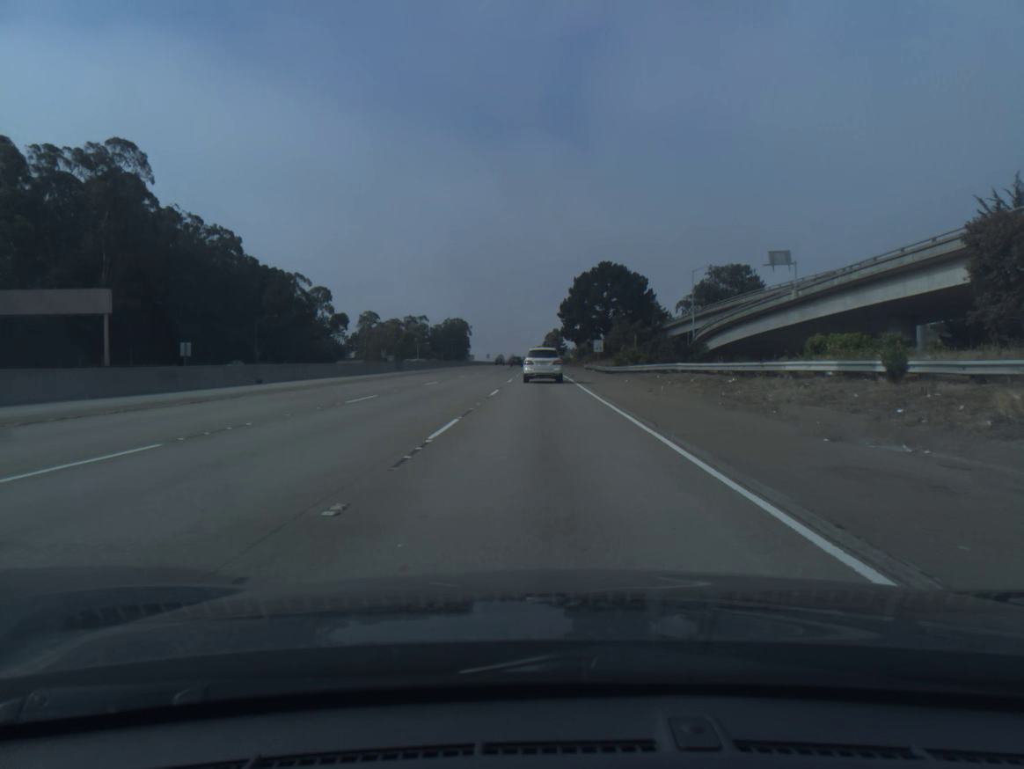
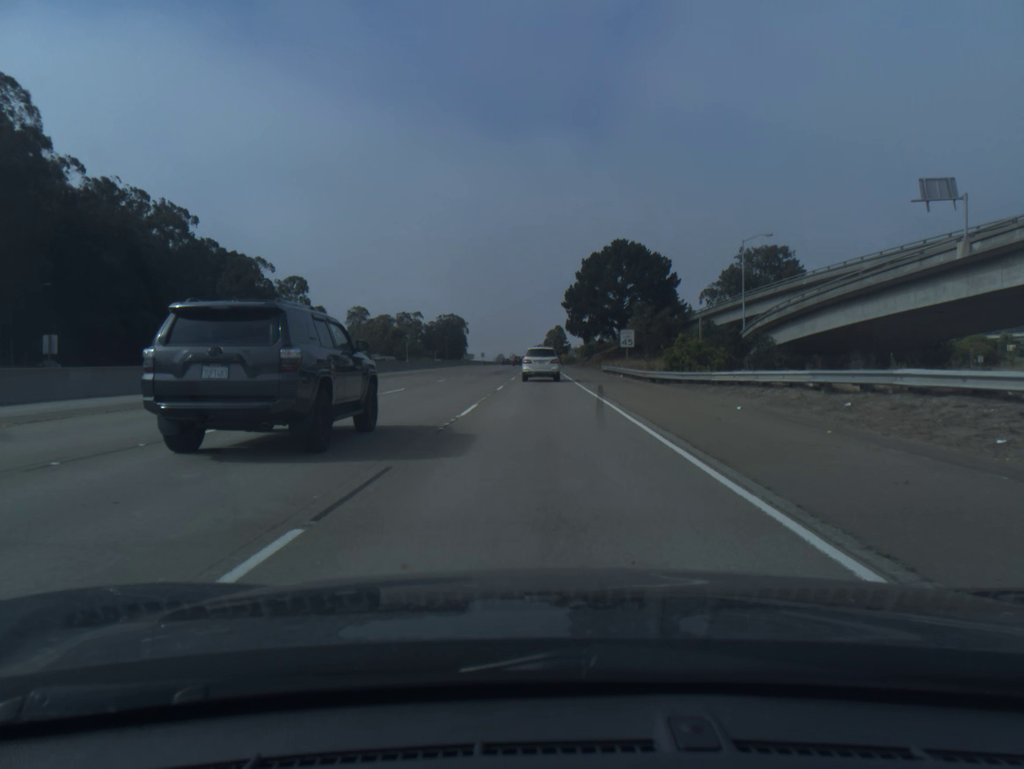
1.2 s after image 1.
(0.0, +24.8) m; 0°
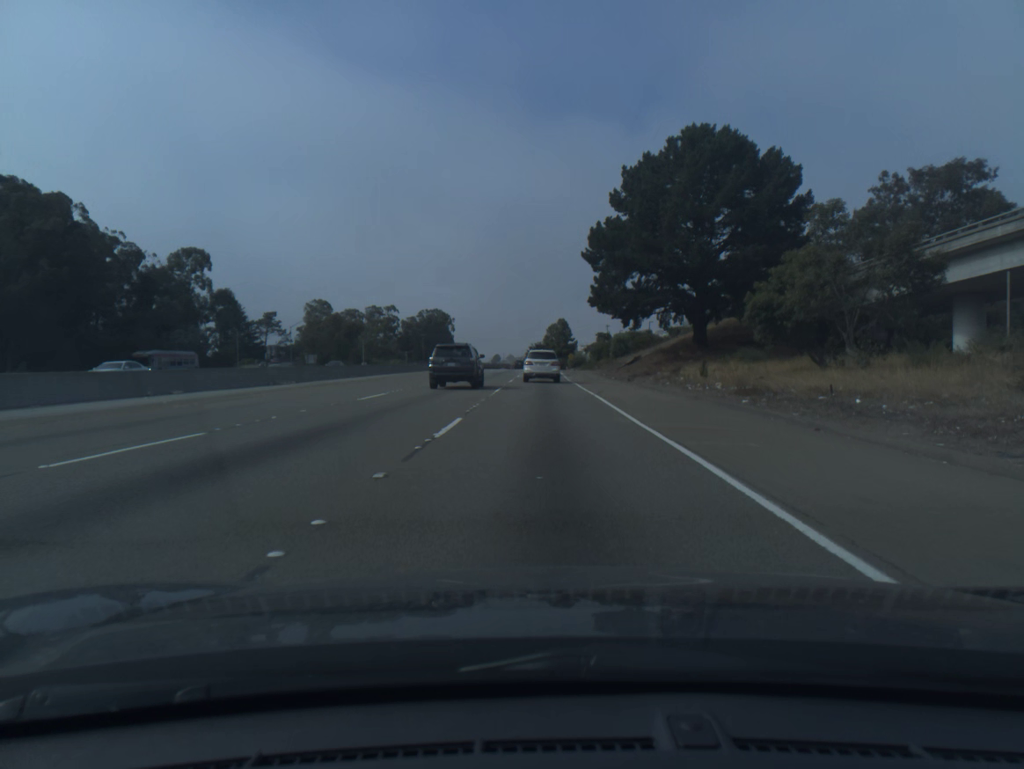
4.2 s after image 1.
(-0.1, +61.8) m; 0°
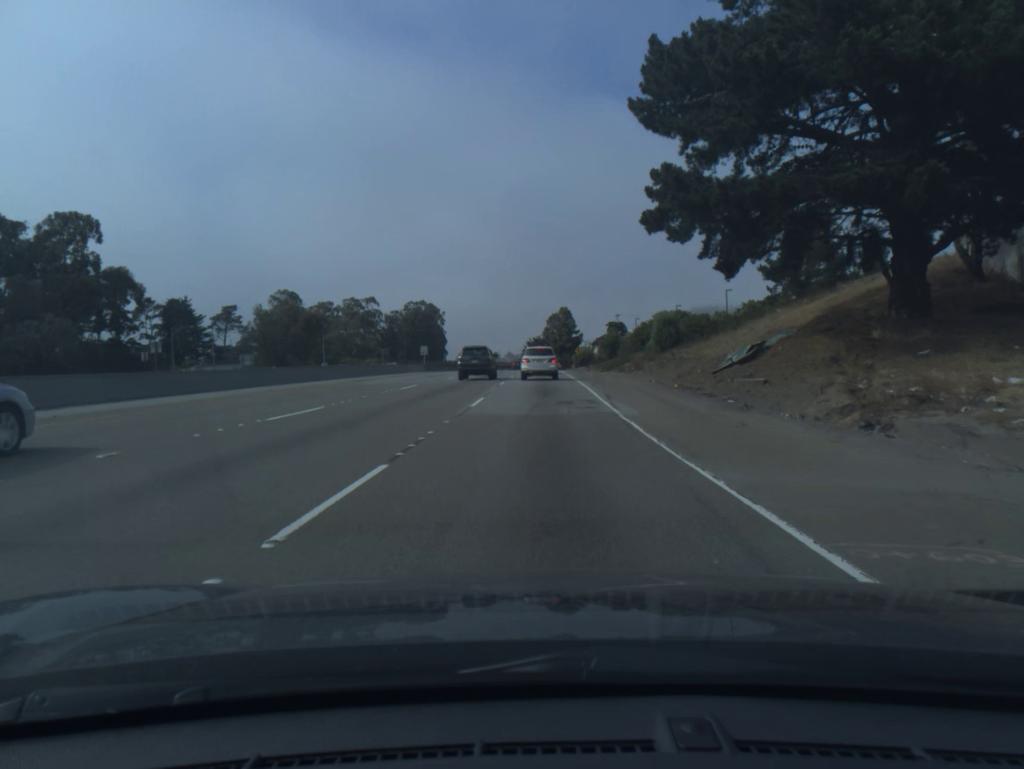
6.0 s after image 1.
(0.0, +37.1) m; 0°
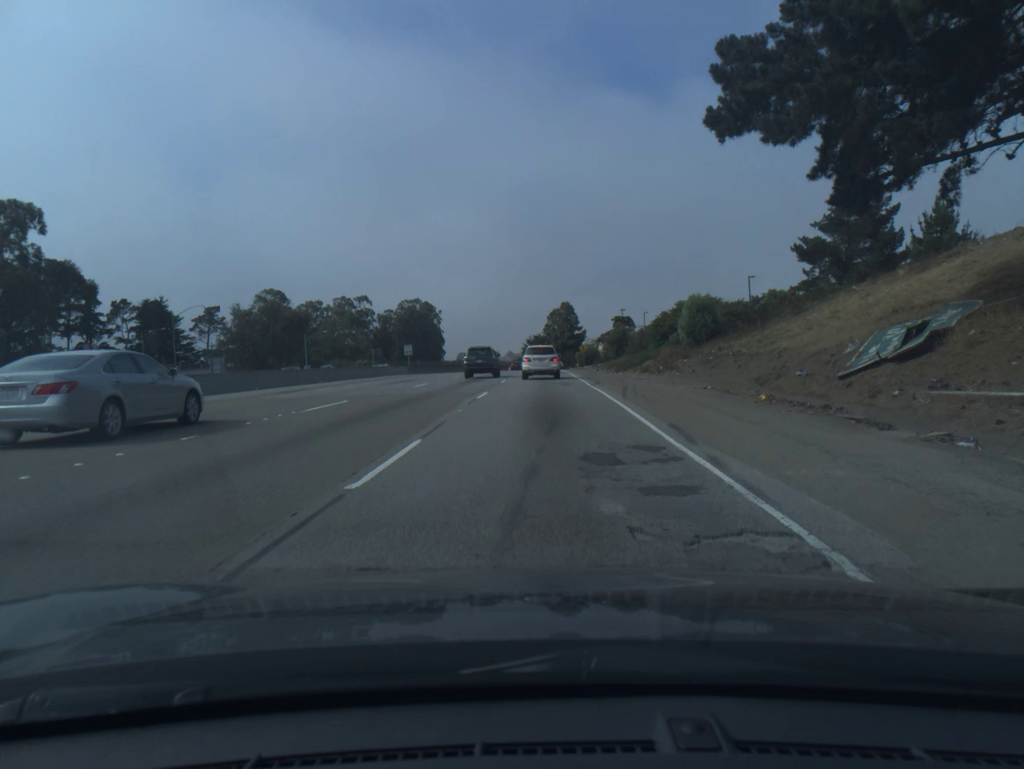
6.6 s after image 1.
(0.0, +12.3) m; 0°
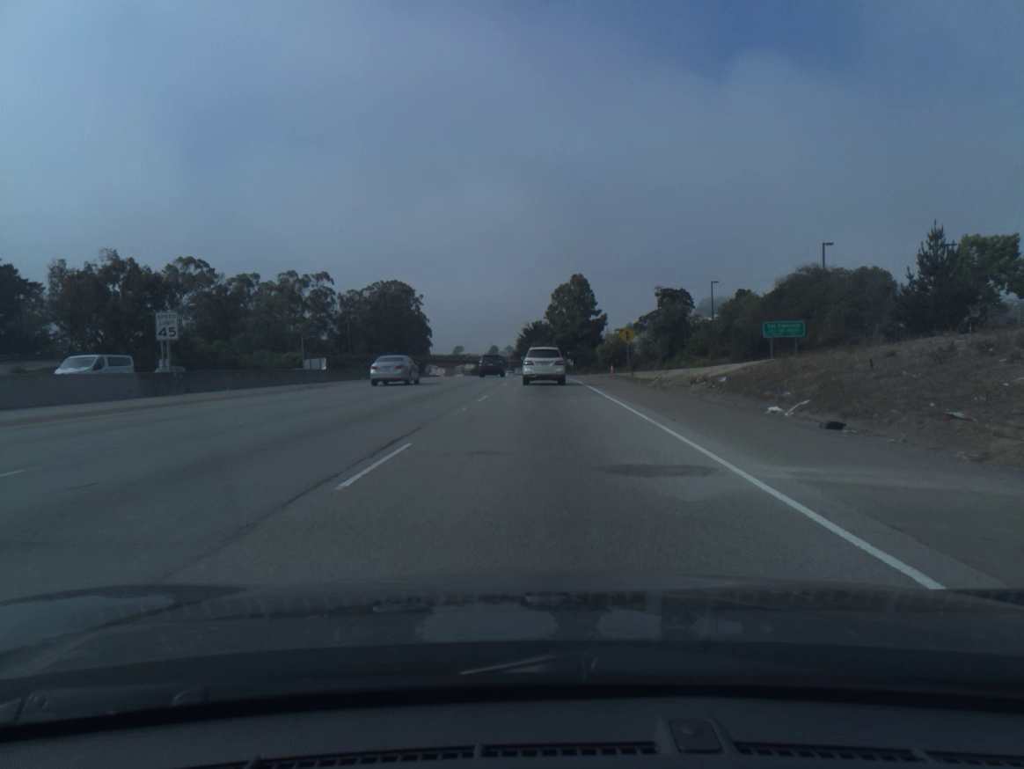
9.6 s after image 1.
(-0.3, +58.2) m; 0°
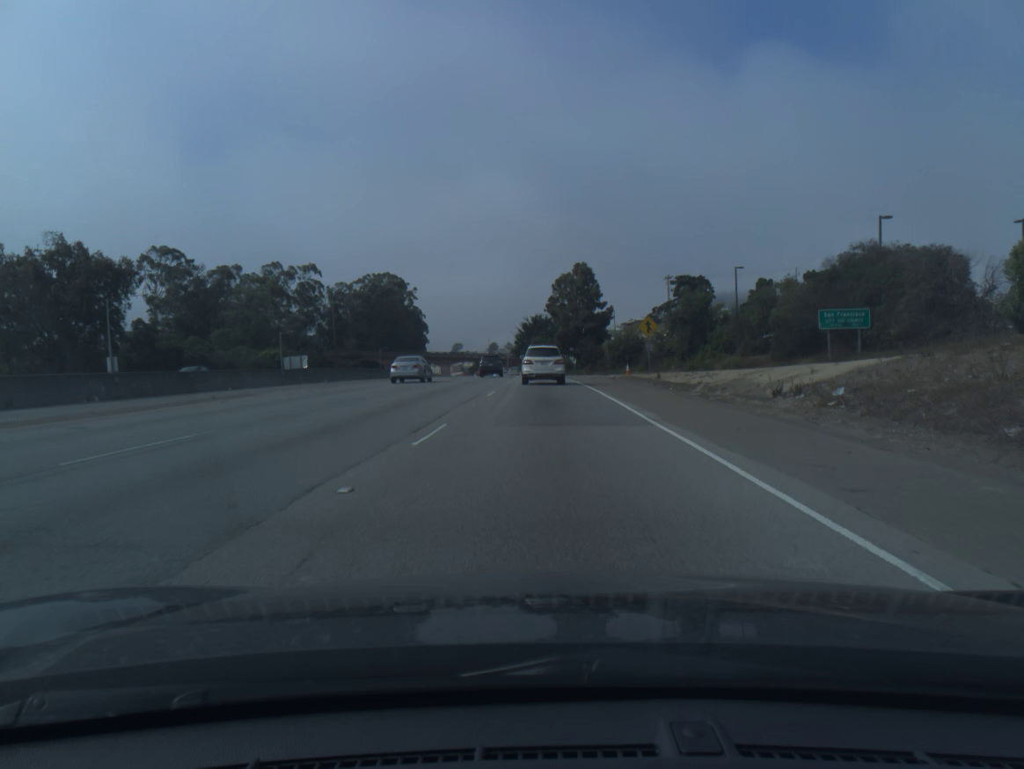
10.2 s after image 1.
(0.0, +10.9) m; 0°
